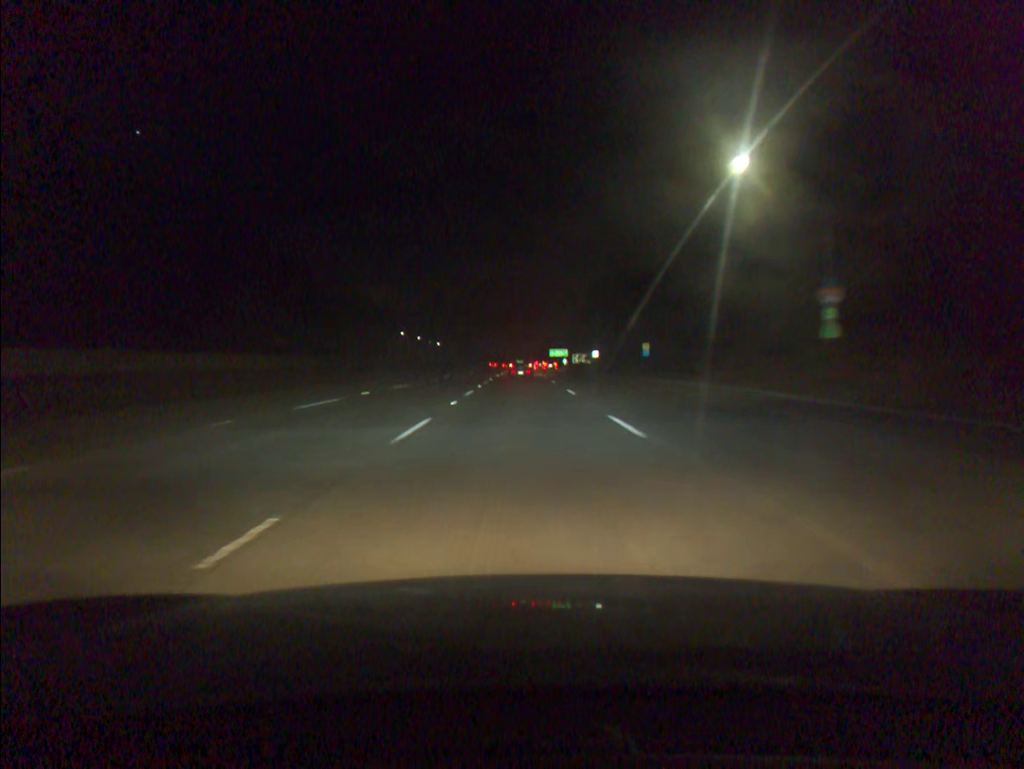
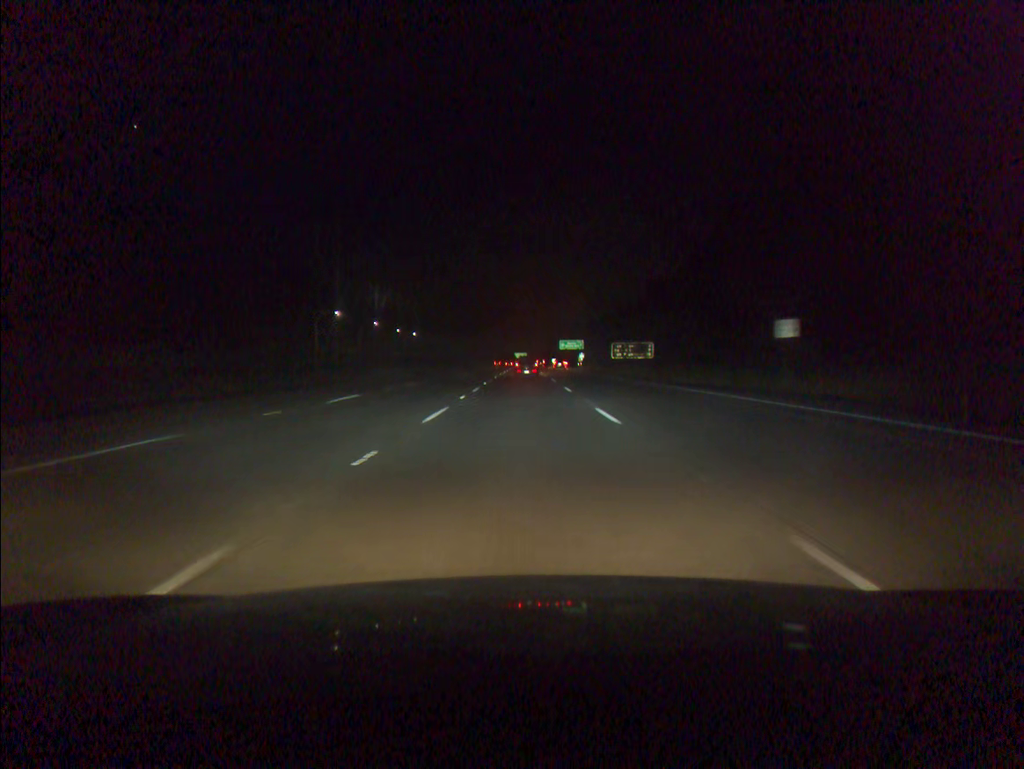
(+0.1, +84.0) m; 0°
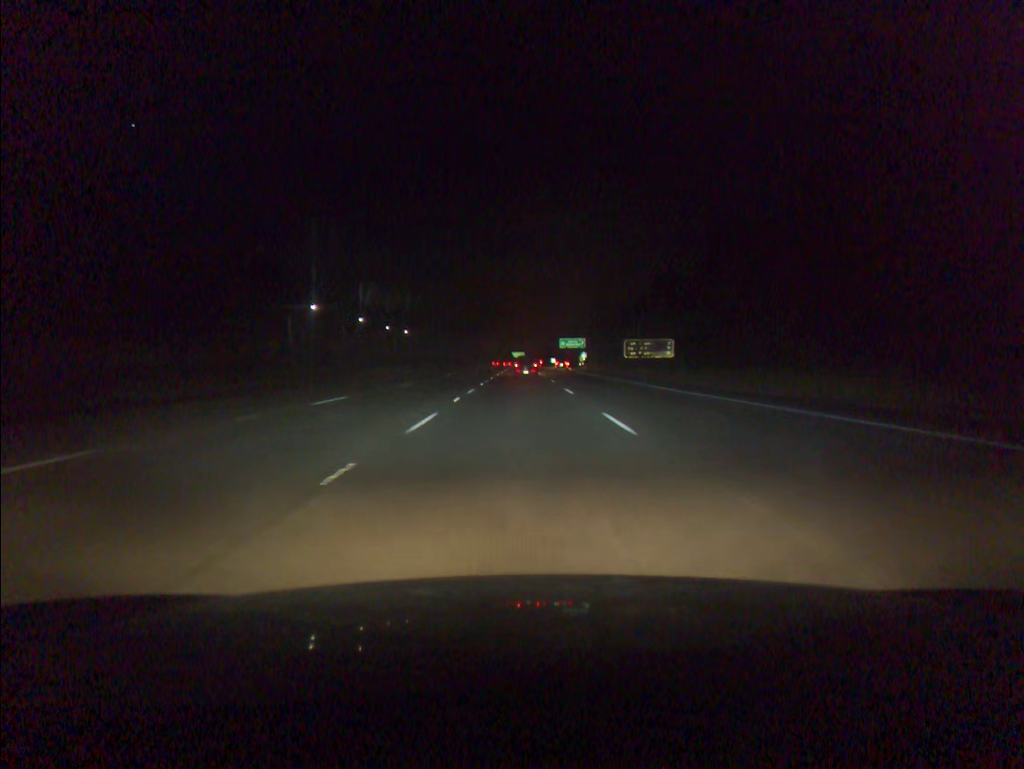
(0.0, +16.7) m; 0°
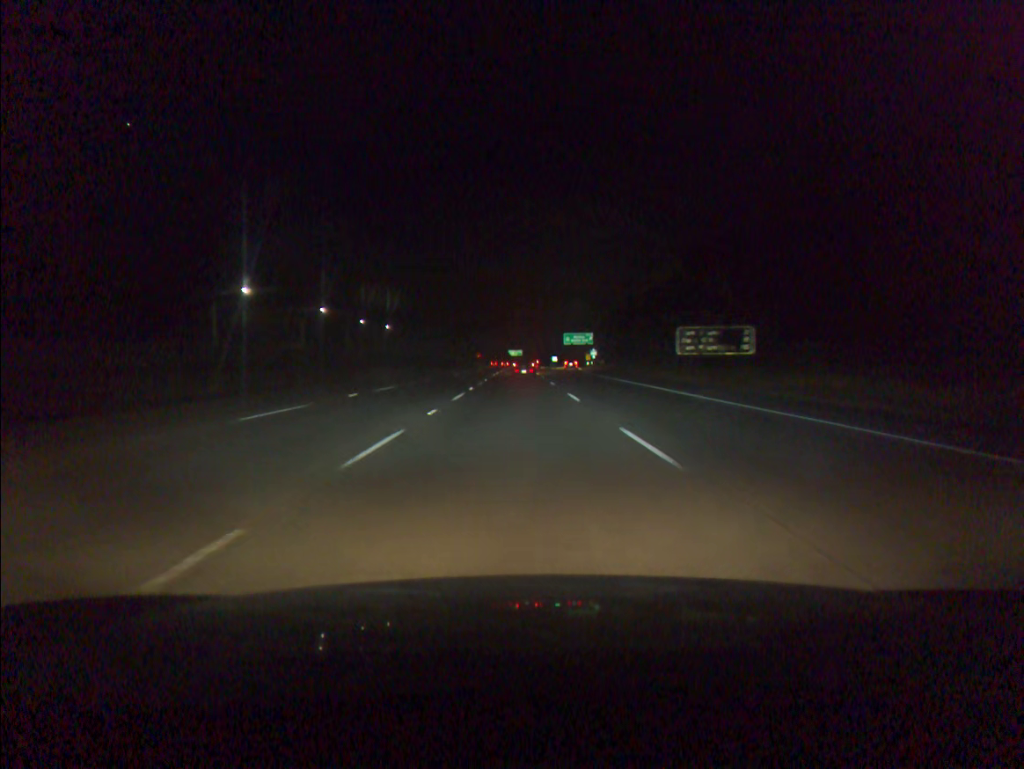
(+0.1, +33.4) m; 0°
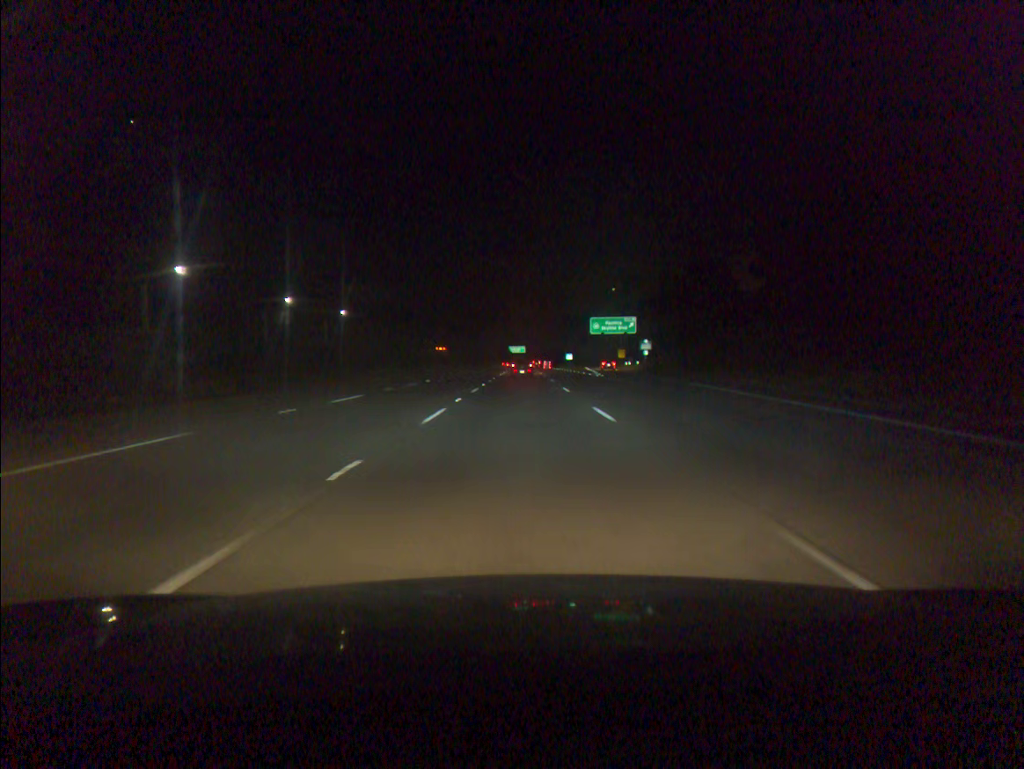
(-0.2, +67.0) m; 0°
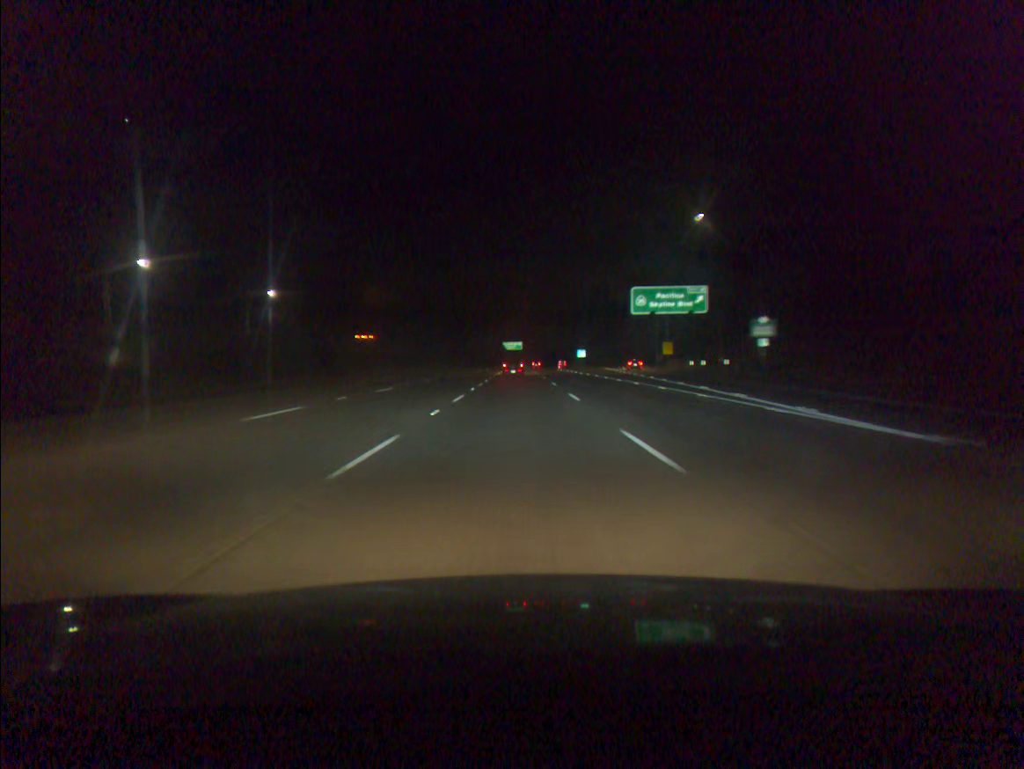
(+0.2, +50.8) m; 0°
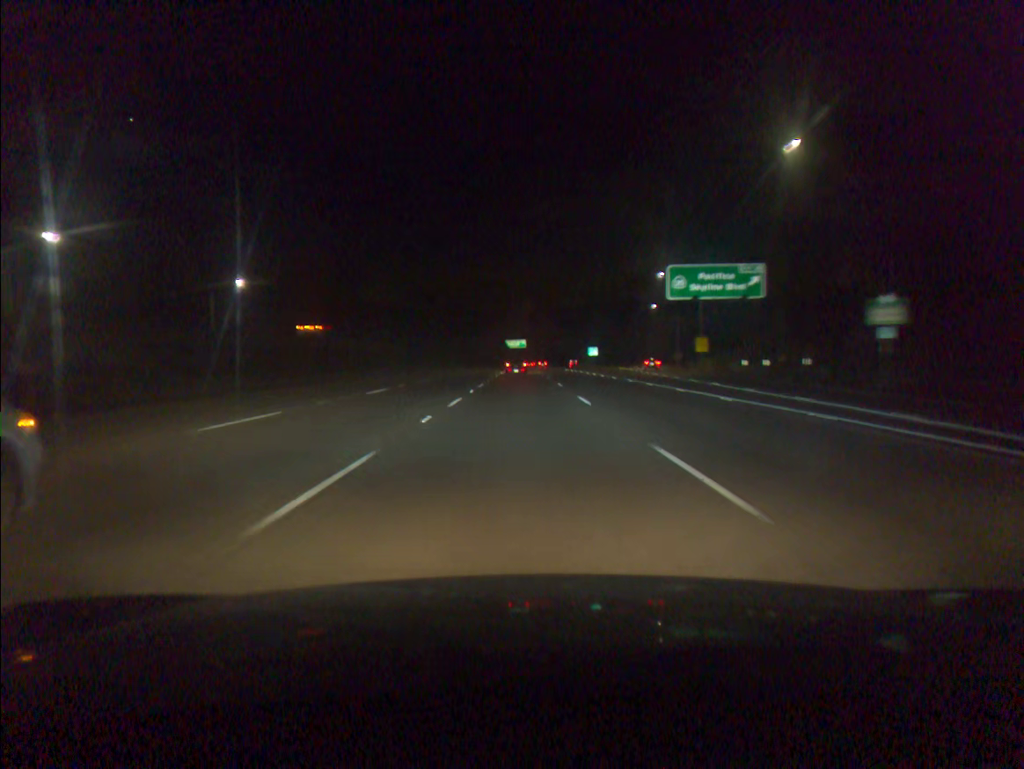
(0.0, +17.1) m; 0°
